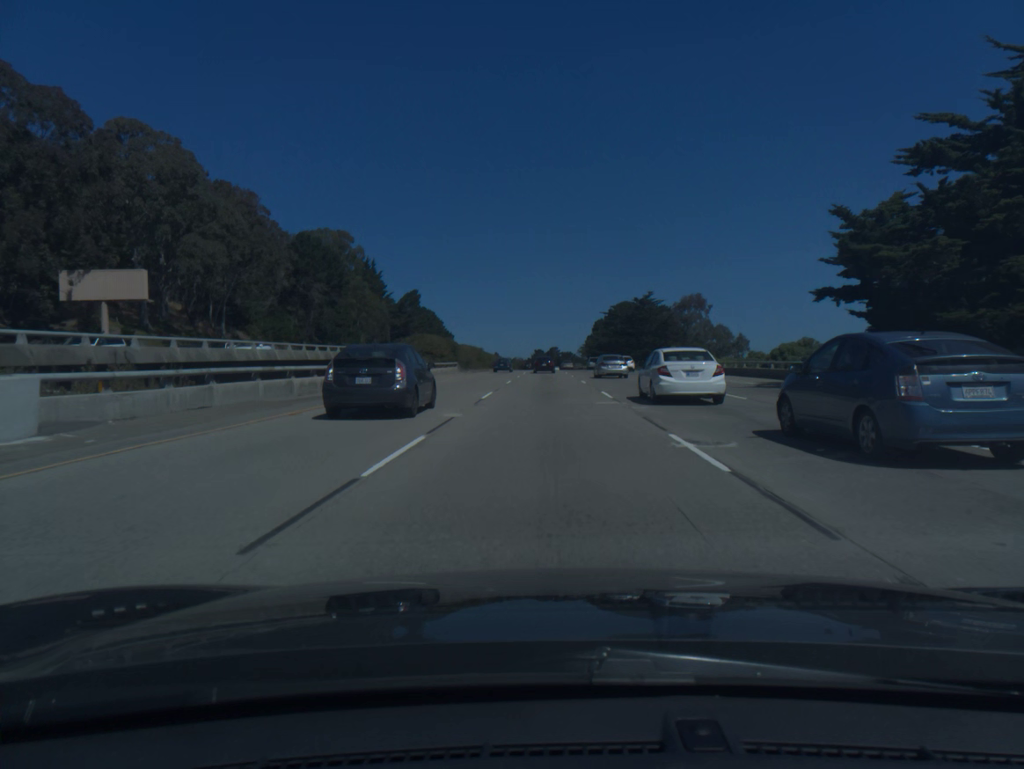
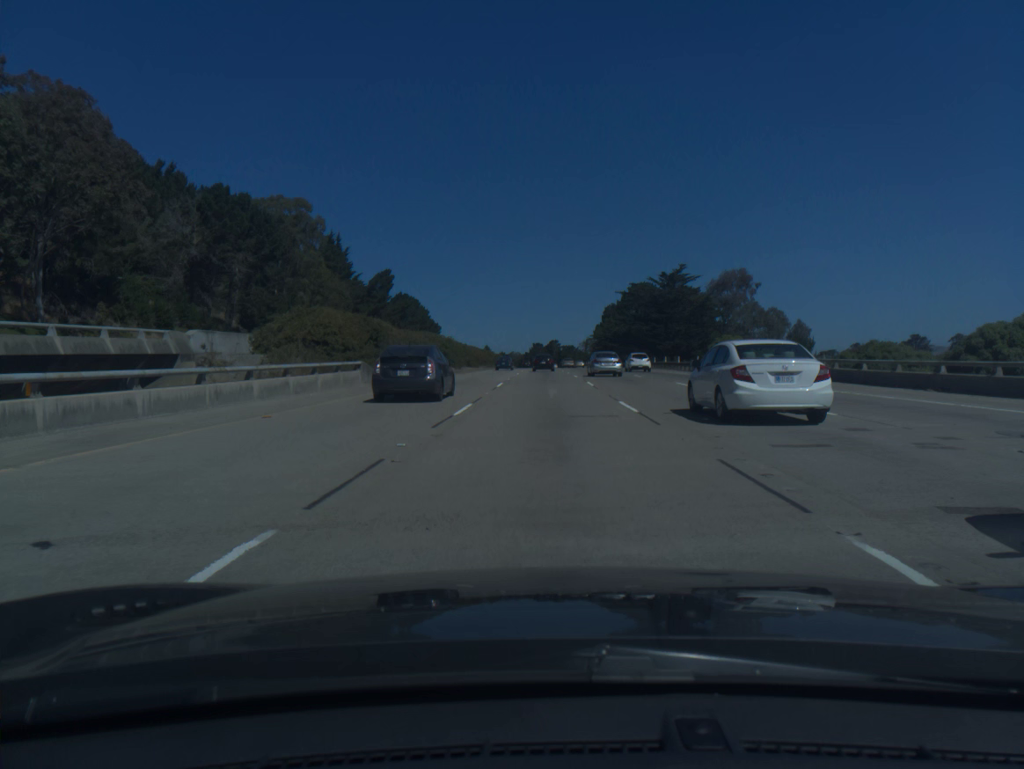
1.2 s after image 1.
(0.0, +36.3) m; 0°
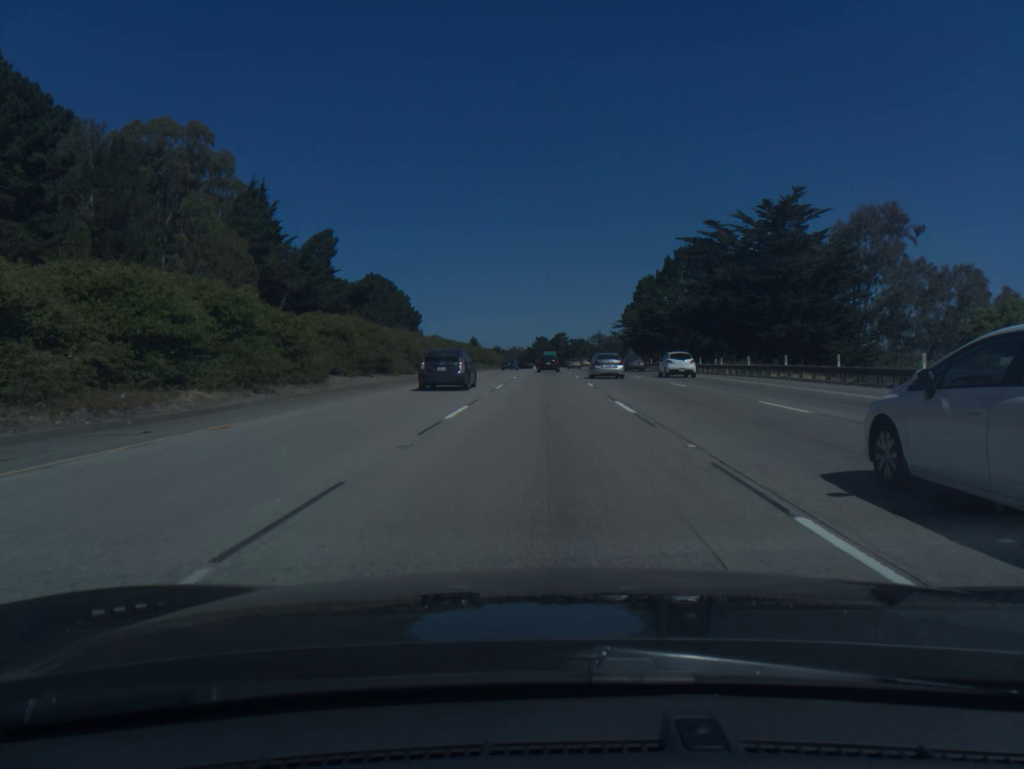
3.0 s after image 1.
(0.0, +54.5) m; 0°
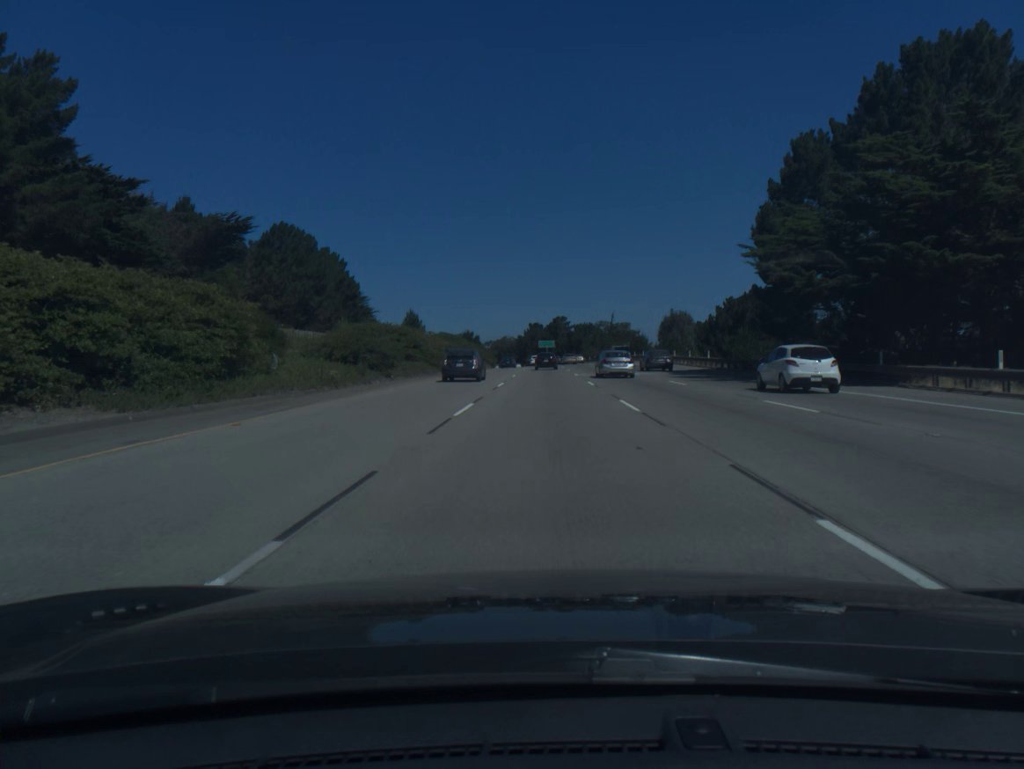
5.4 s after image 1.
(0.0, +72.7) m; 0°
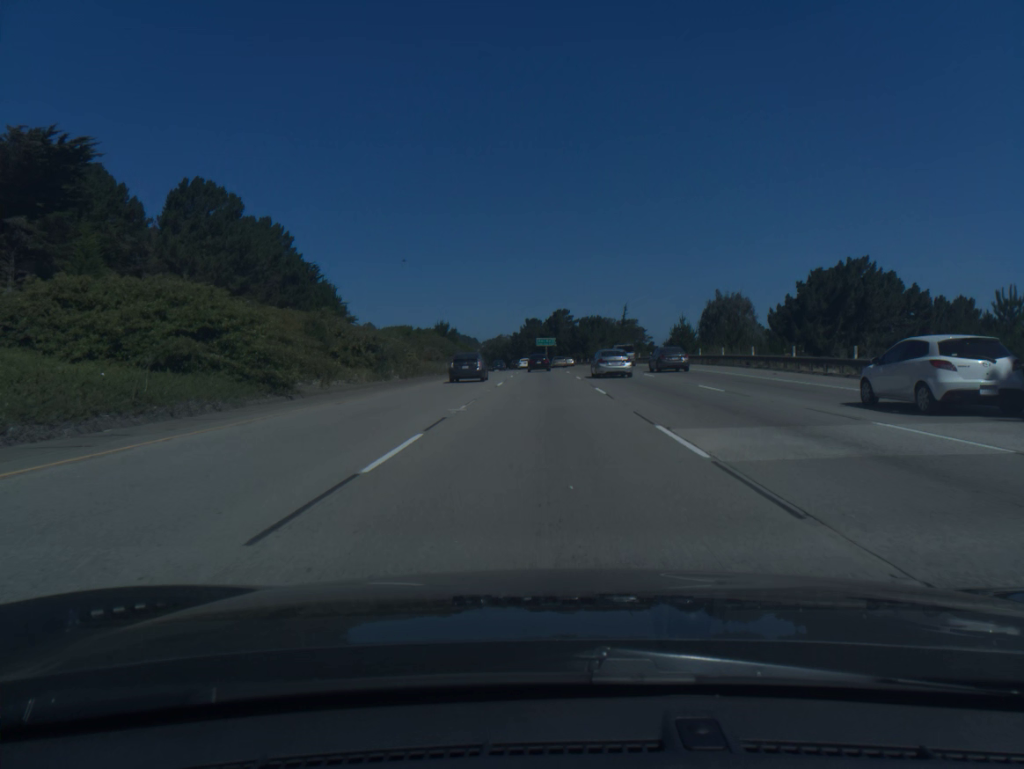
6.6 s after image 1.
(+0.1, +36.3) m; 0°
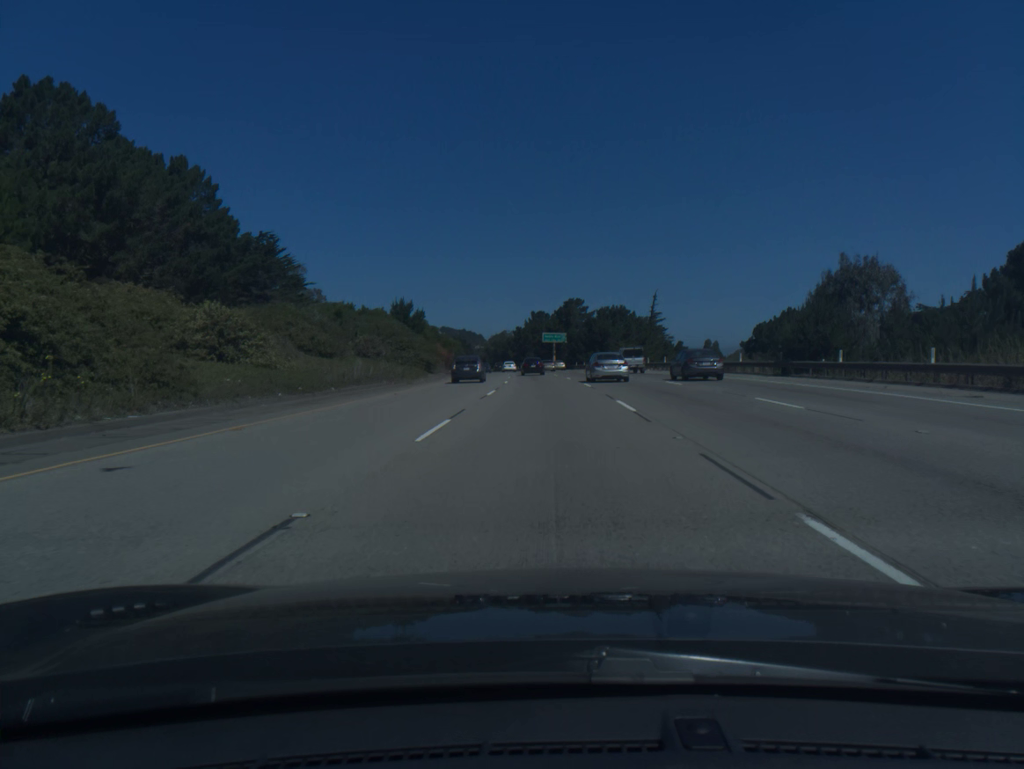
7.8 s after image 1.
(-0.1, +36.2) m; -1°
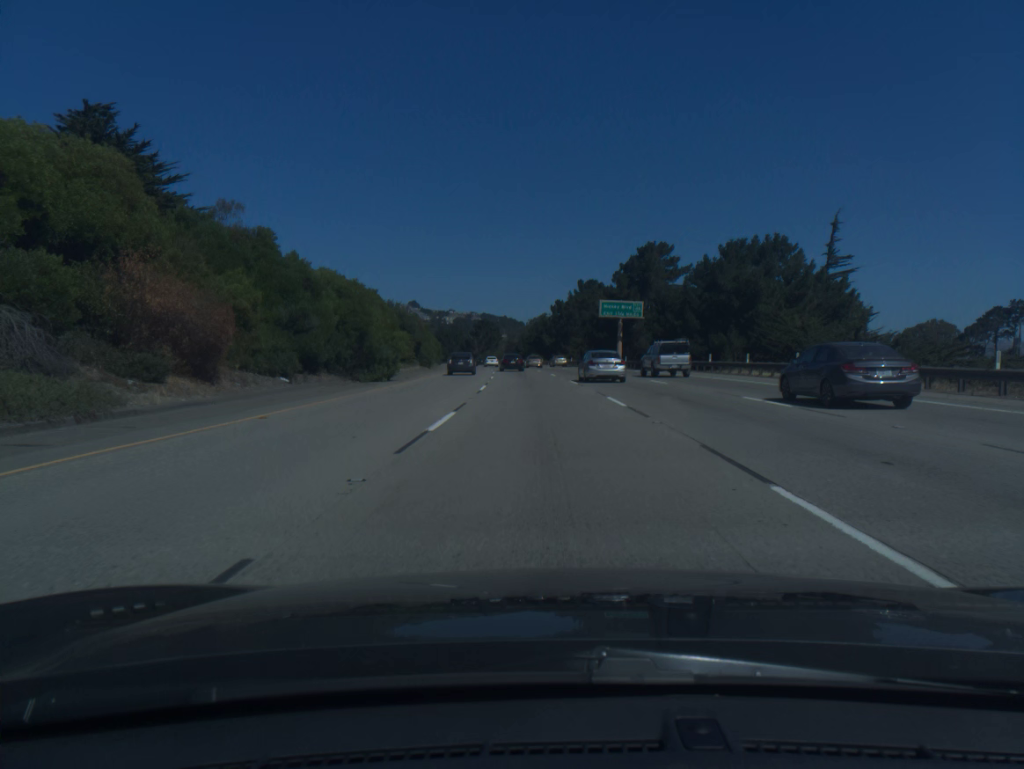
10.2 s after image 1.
(-1.4, +72.1) m; -3°
